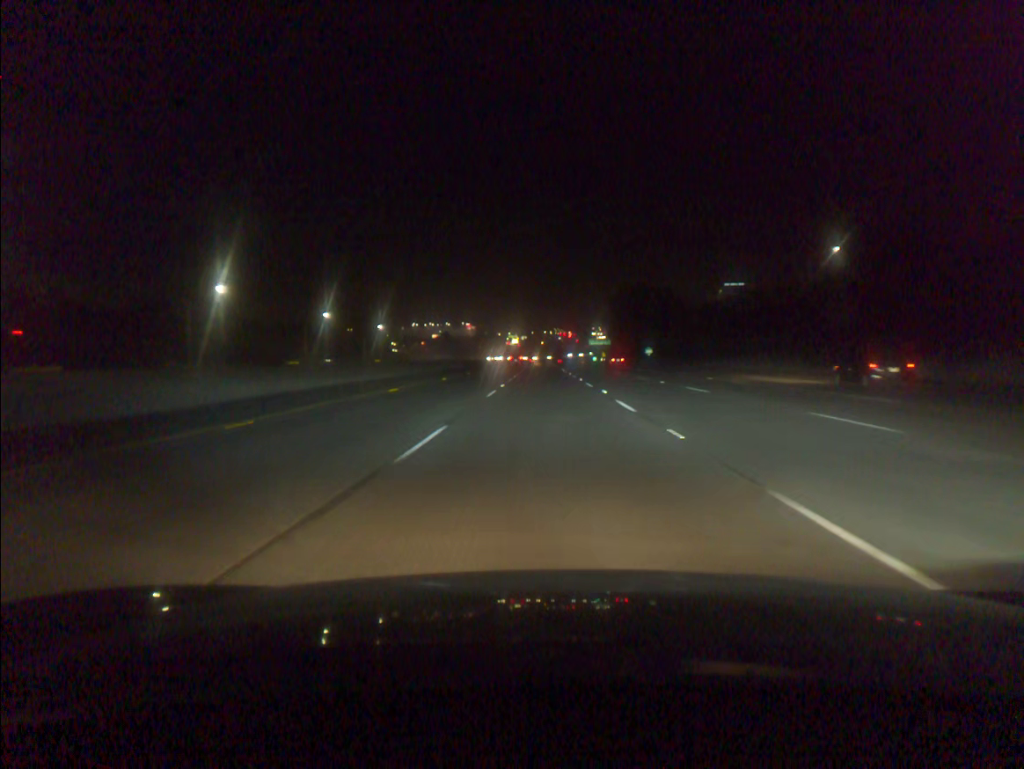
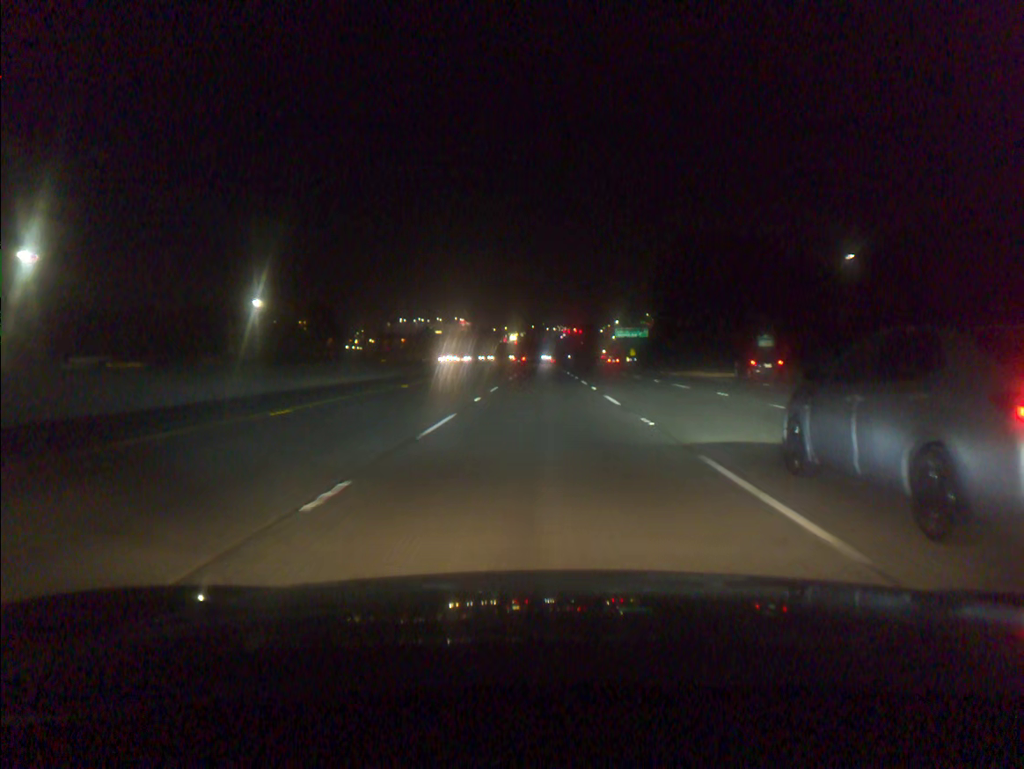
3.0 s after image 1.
(+0.3, +84.9) m; 0°
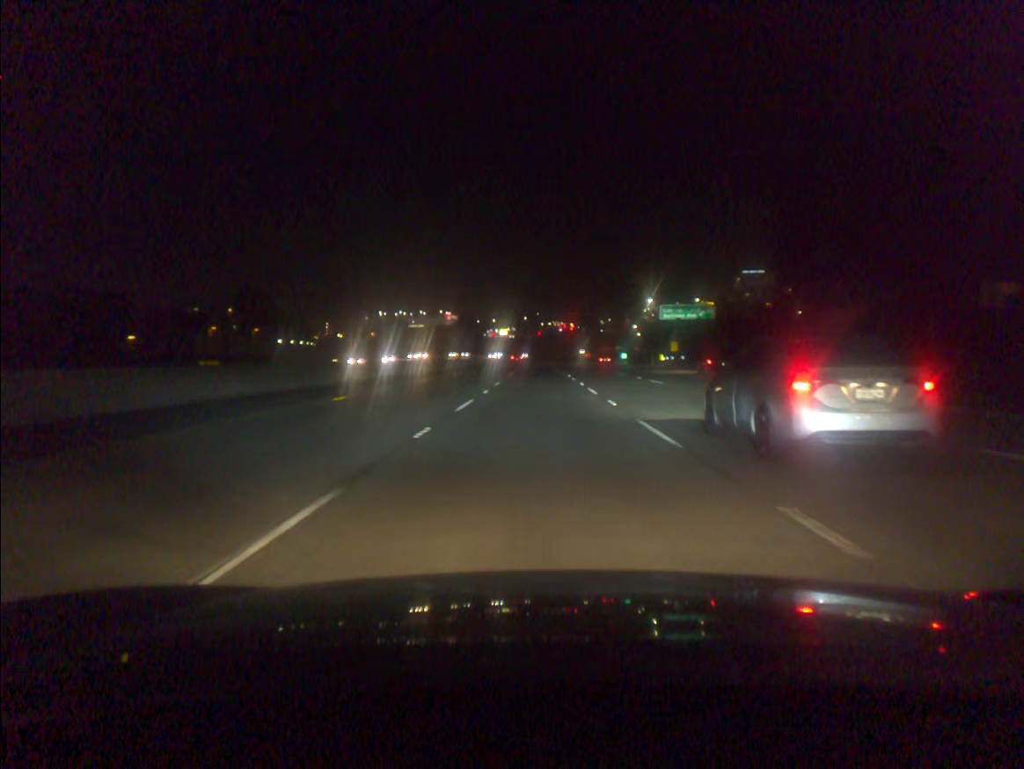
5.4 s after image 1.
(+0.2, +68.0) m; 0°
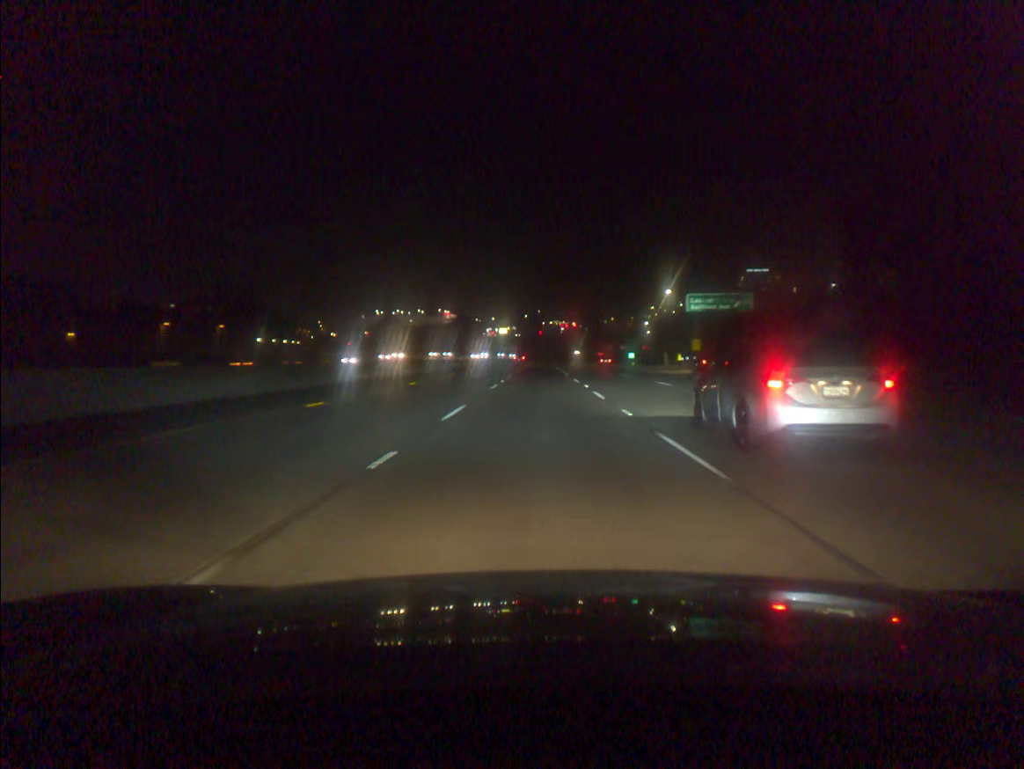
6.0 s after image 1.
(0.0, +17.0) m; 0°
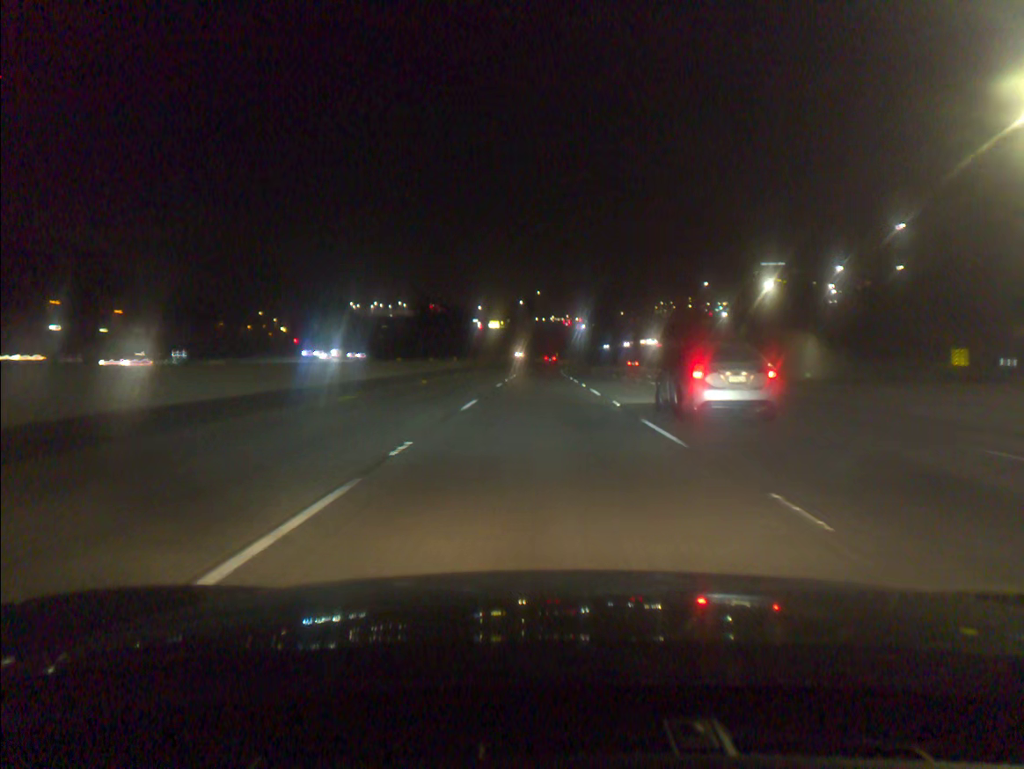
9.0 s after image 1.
(-0.2, +84.9) m; 0°
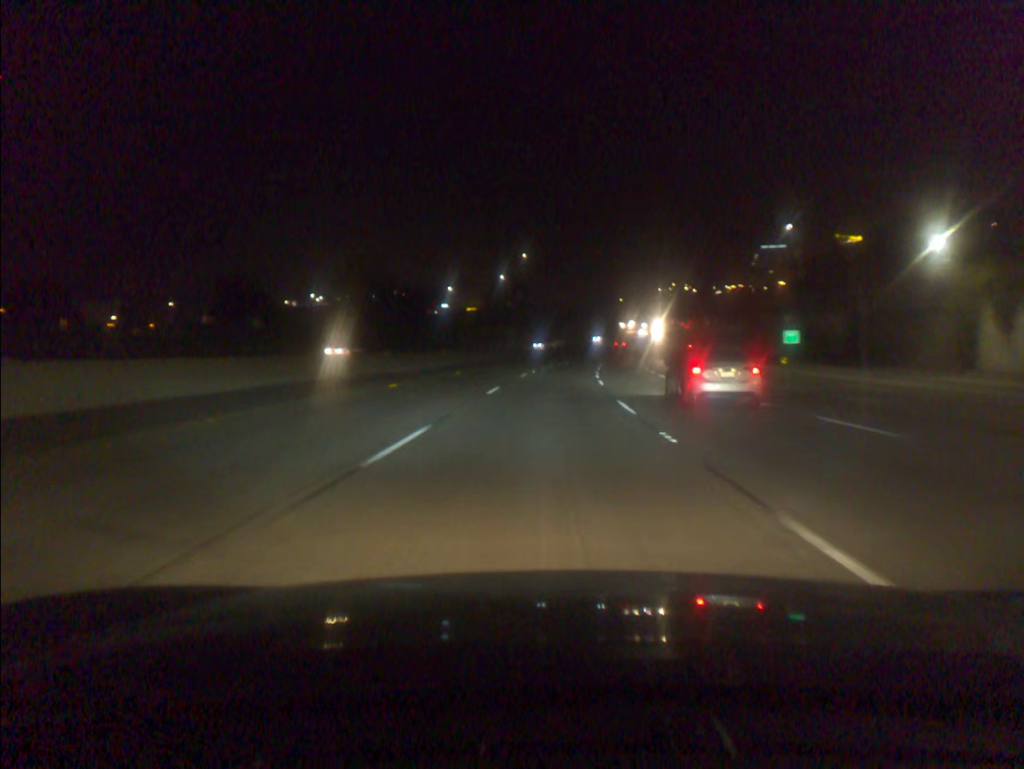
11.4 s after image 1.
(+0.3, +67.8) m; +1°
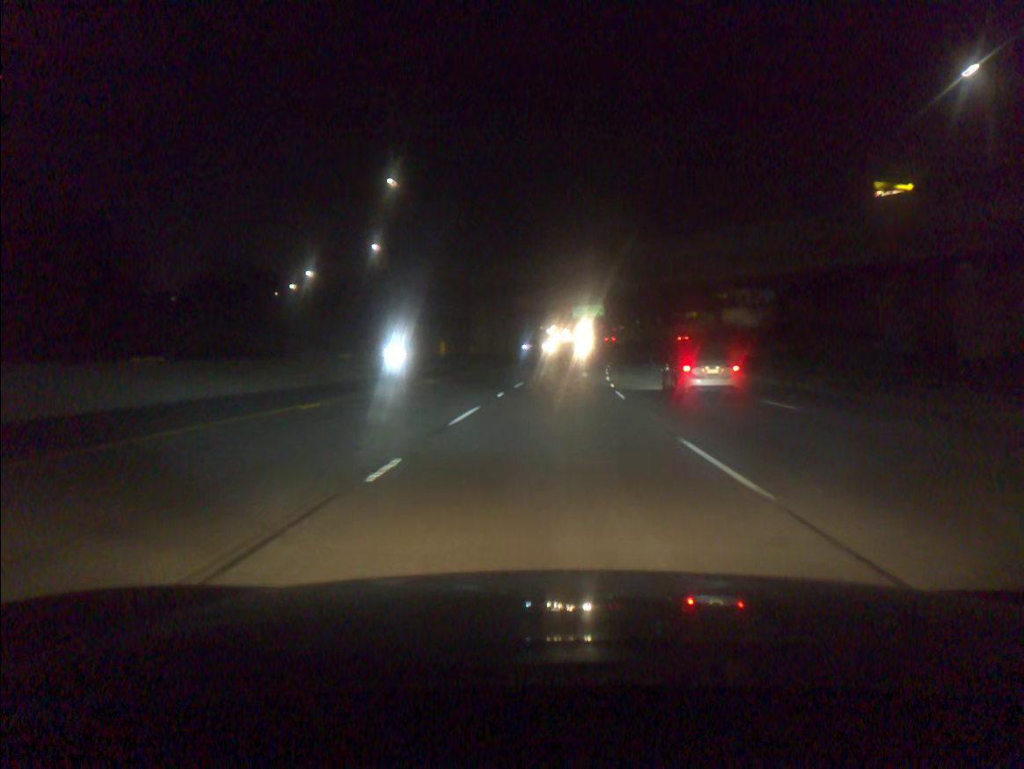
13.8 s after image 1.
(+3.1, +67.8) m; +6°
